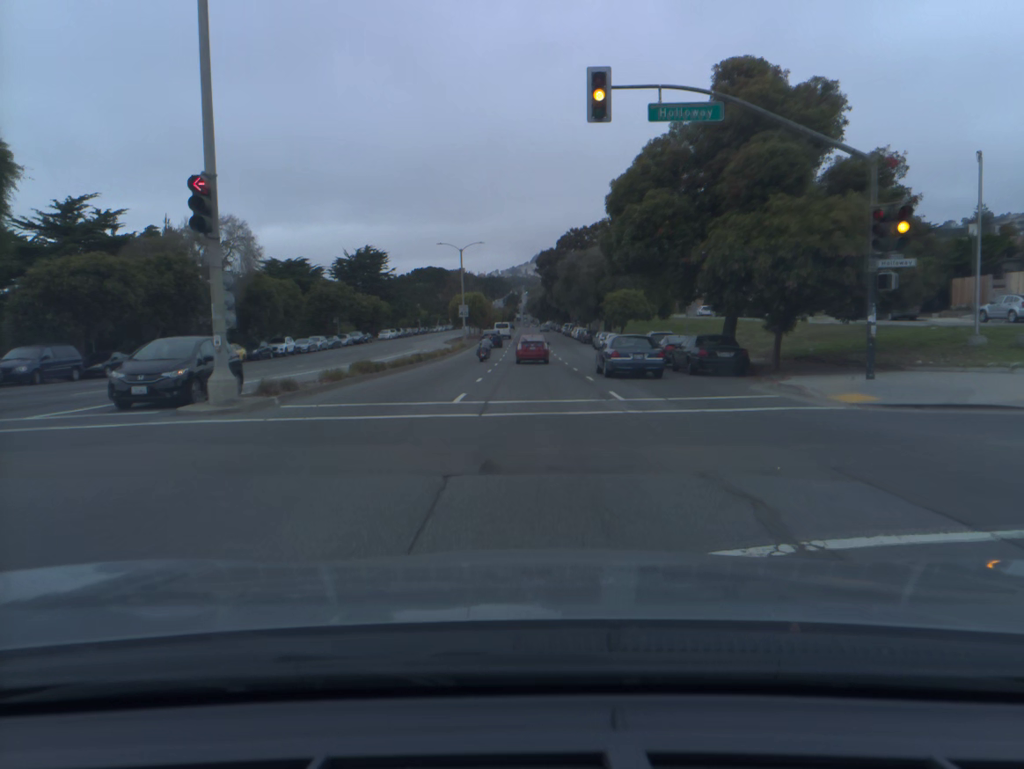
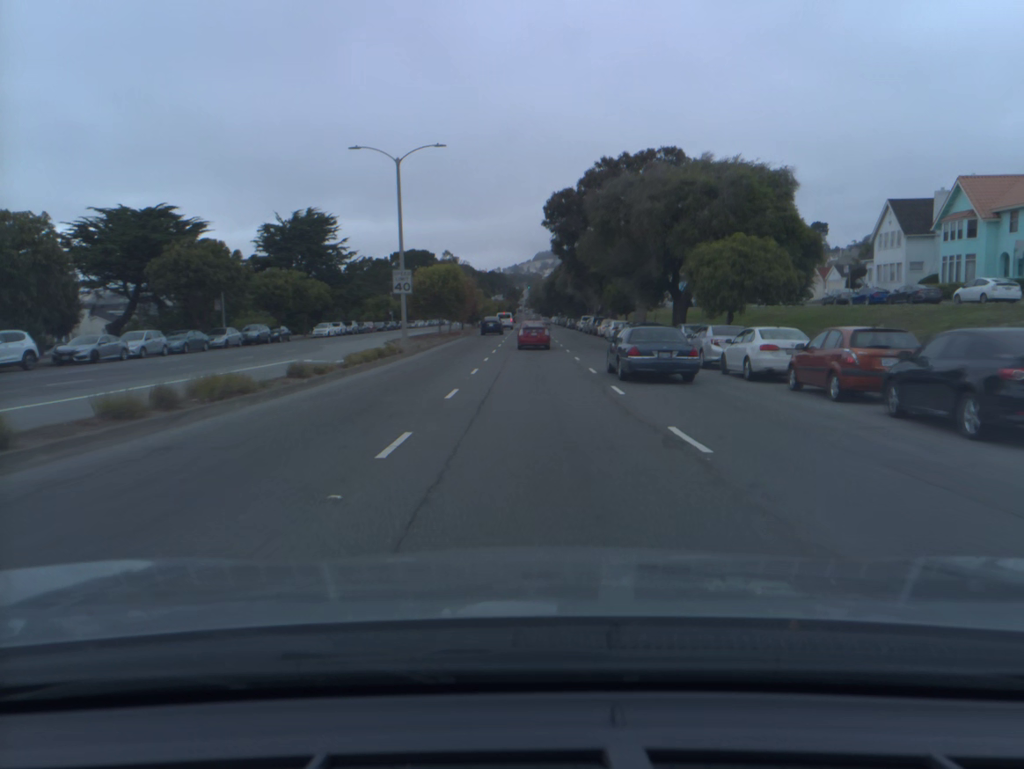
(-0.1, +37.9) m; 0°
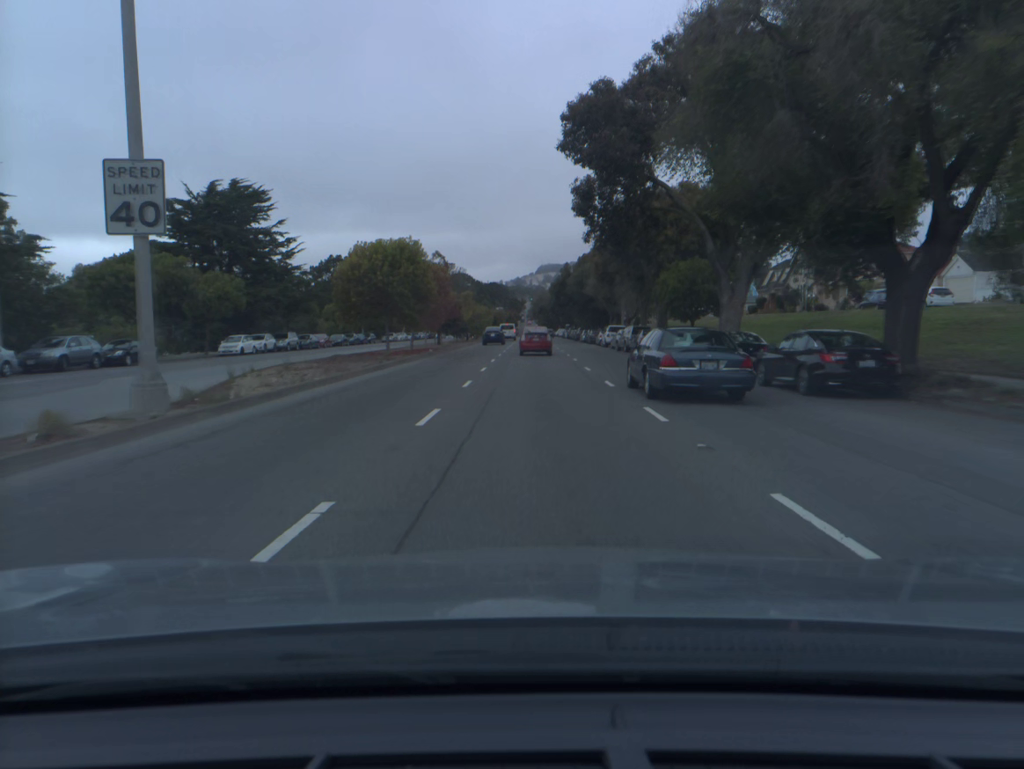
(0.0, +26.1) m; 0°
